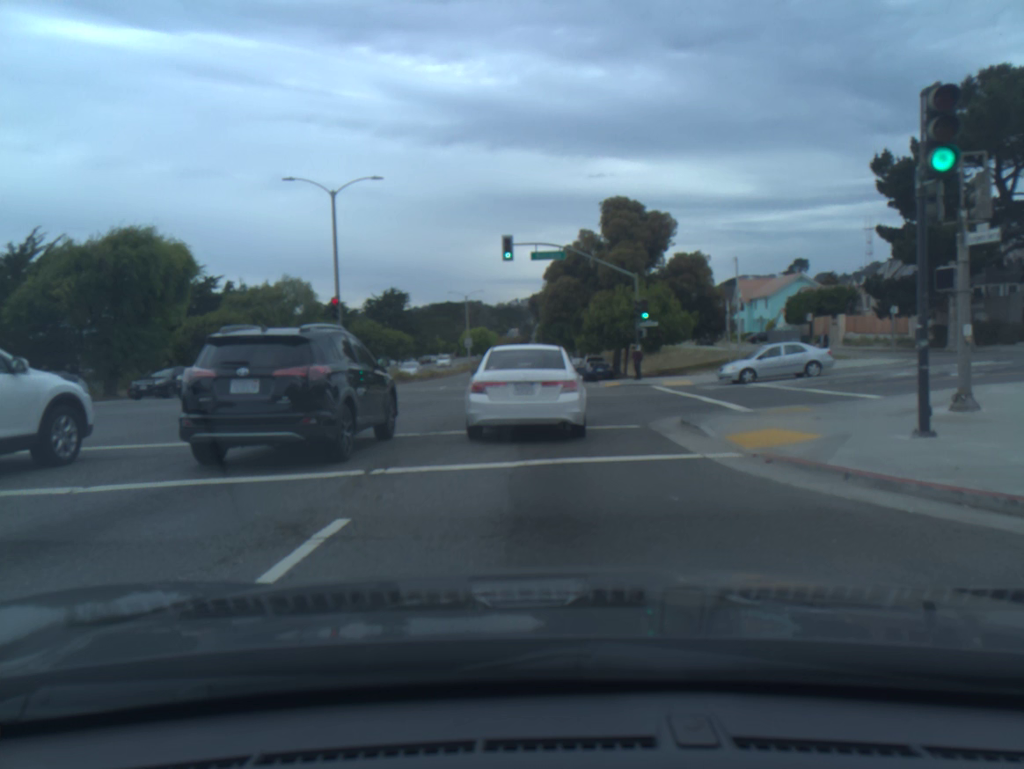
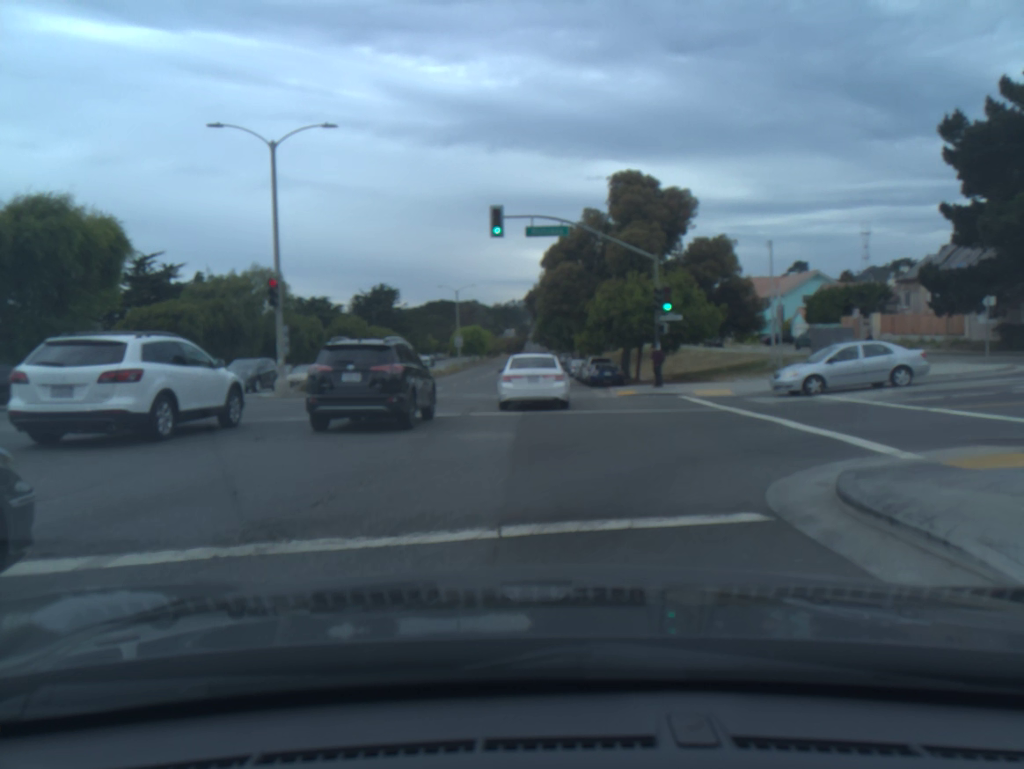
(0.0, +7.8) m; 0°
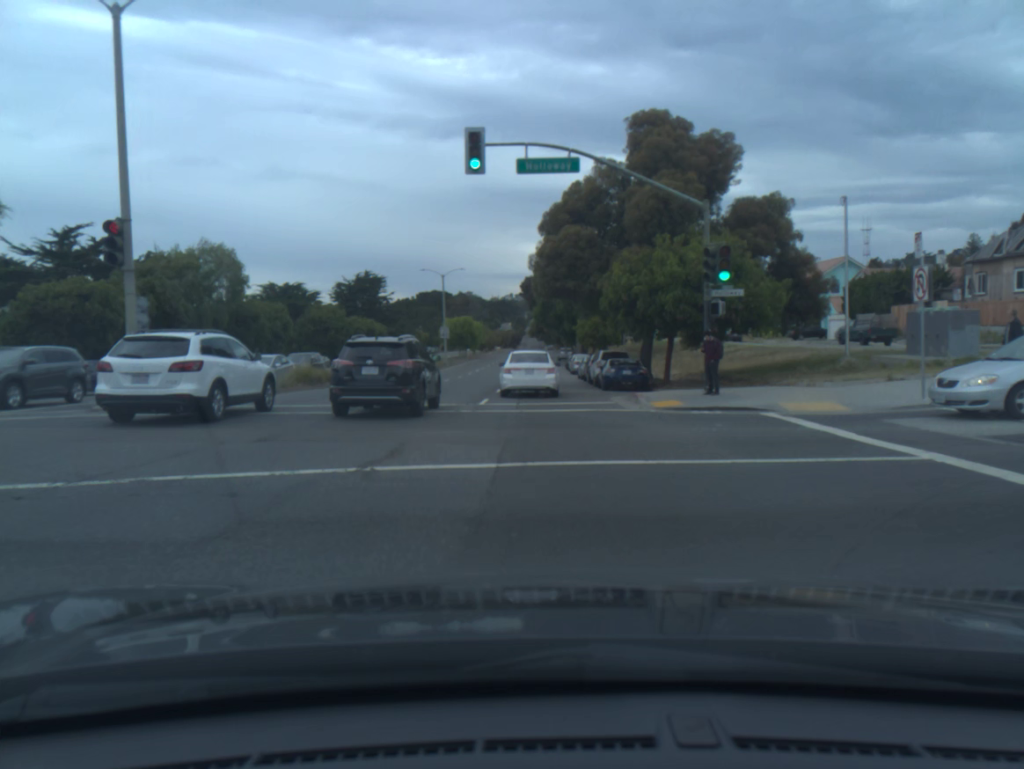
(0.0, +10.0) m; 0°
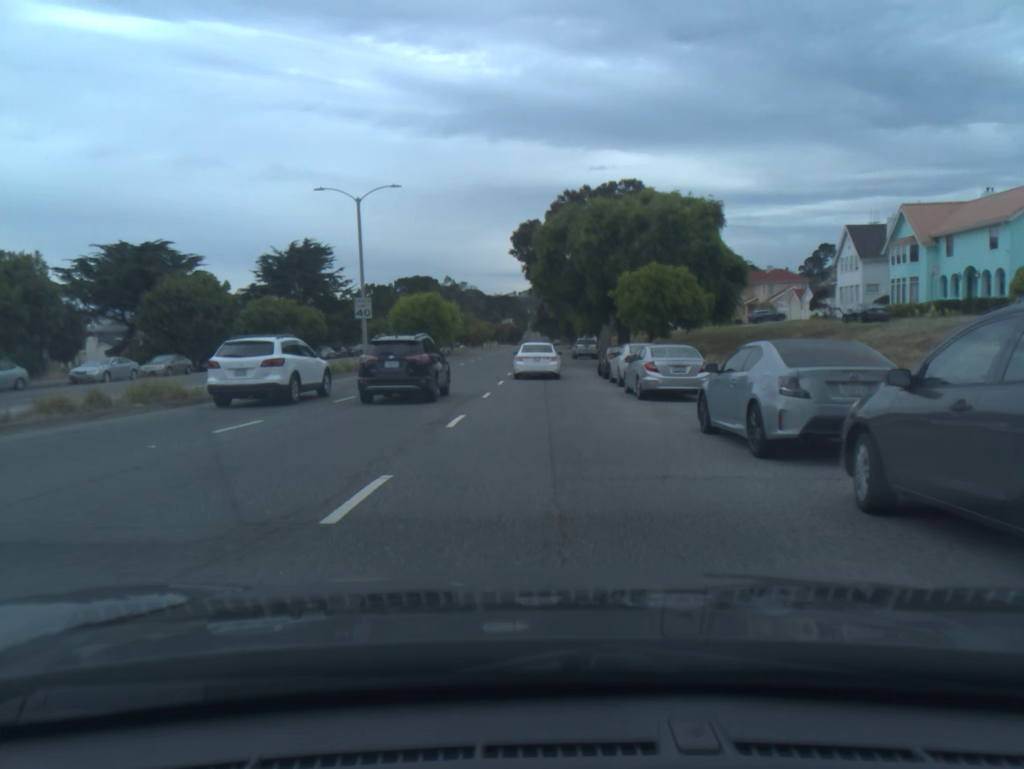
(0.0, +37.2) m; 0°
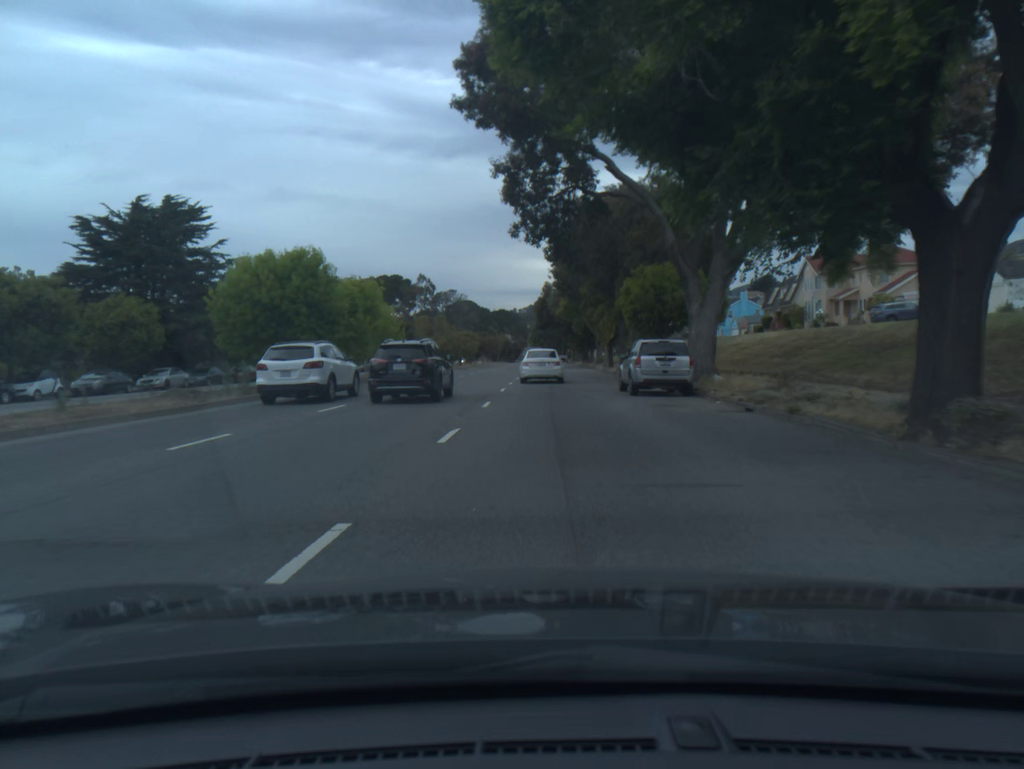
(0.0, +38.4) m; 0°
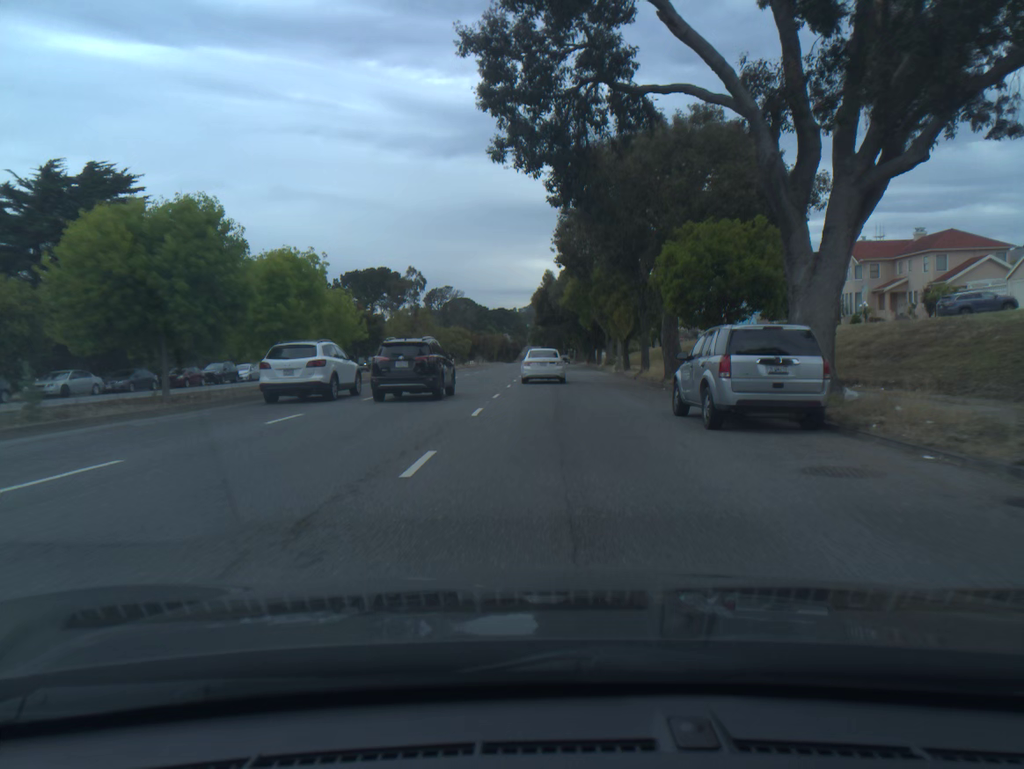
(0.0, +10.6) m; 0°
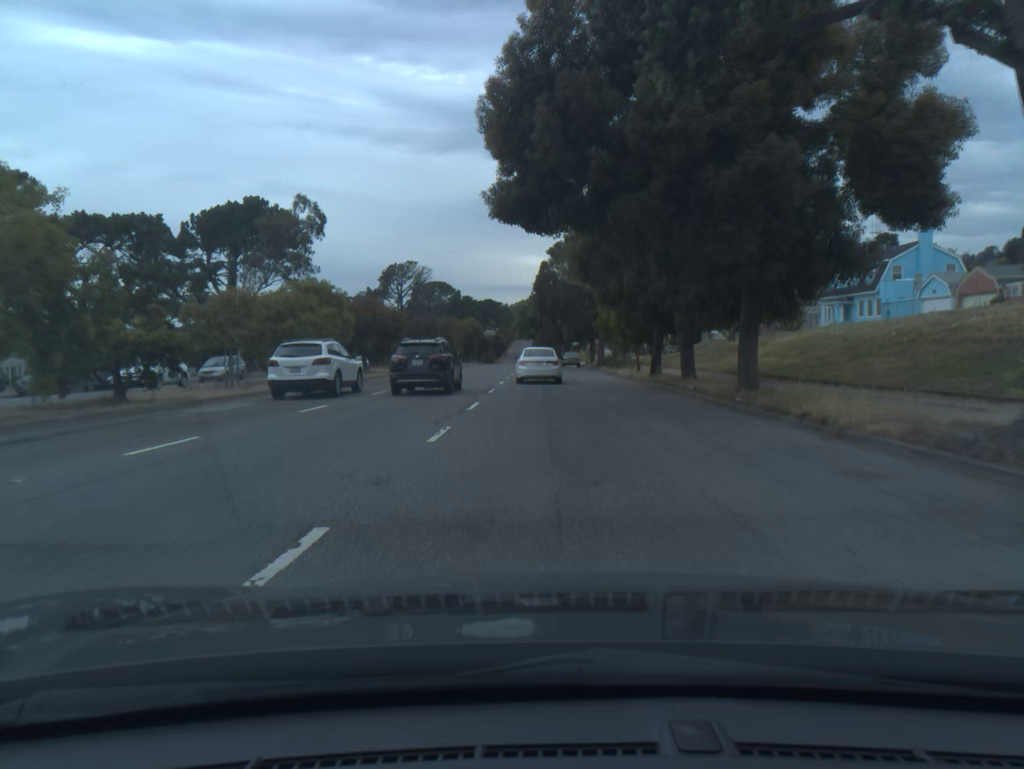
(+0.2, +55.2) m; +1°
